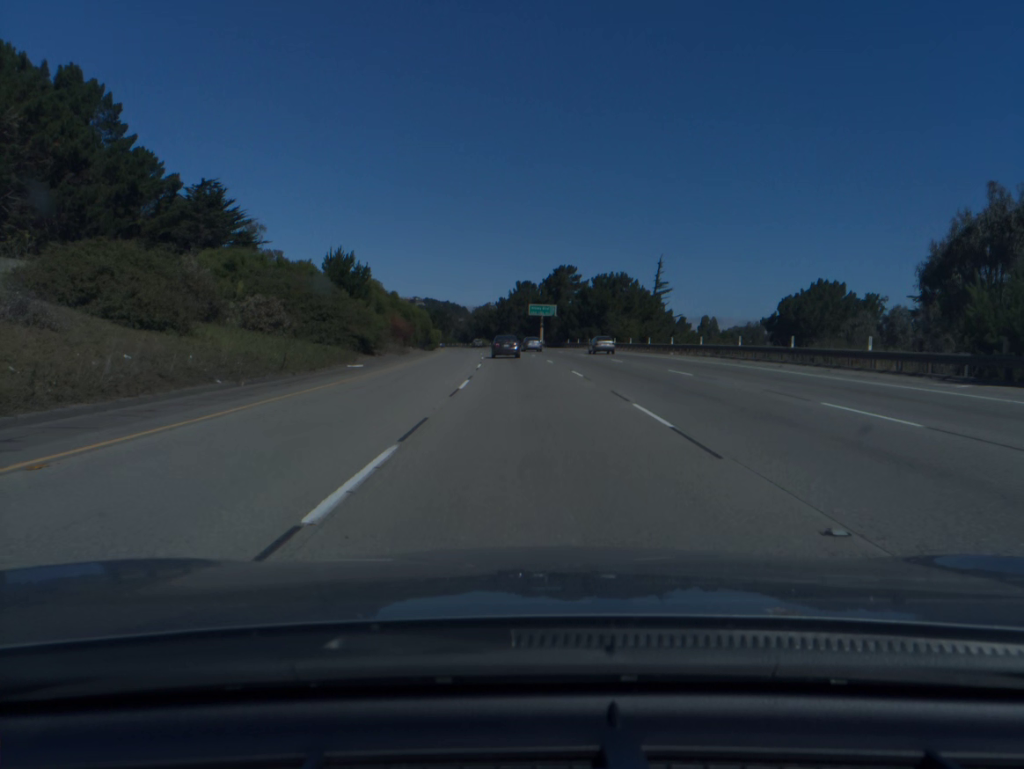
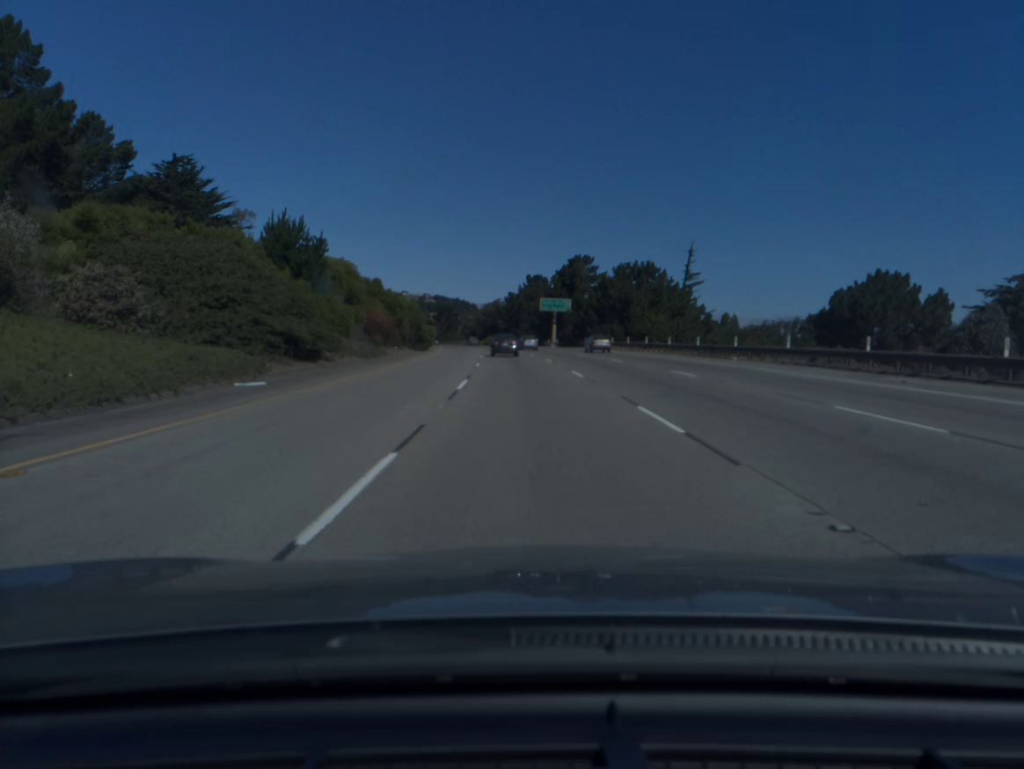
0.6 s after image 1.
(-0.1, +15.2) m; -1°
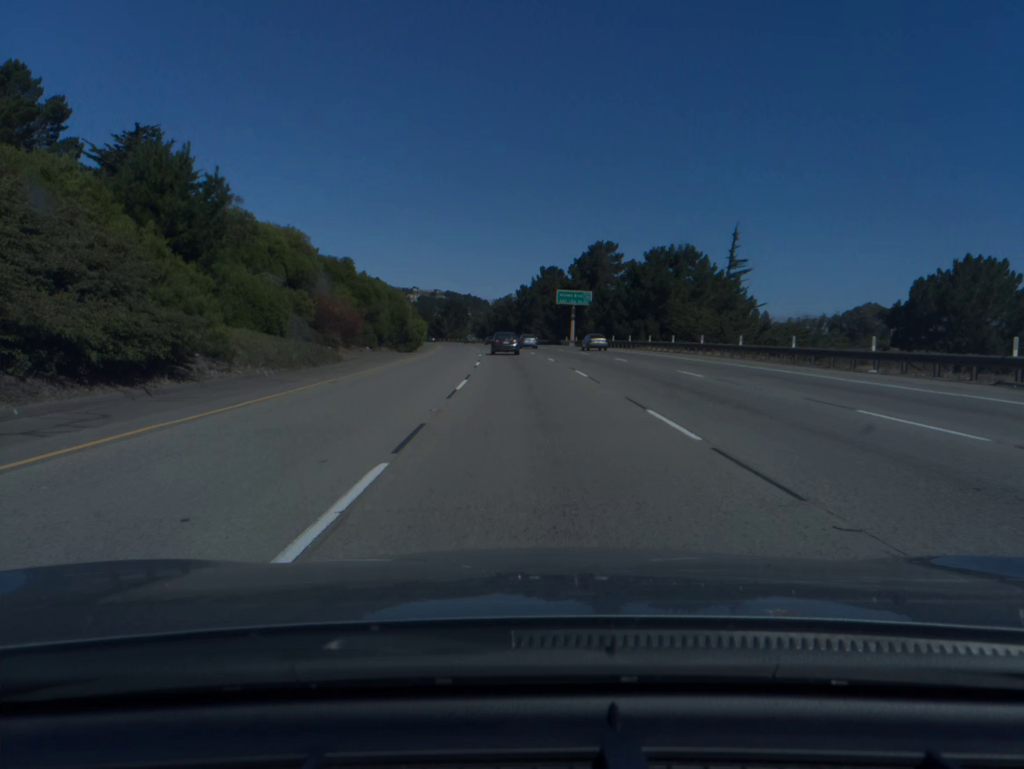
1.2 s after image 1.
(-0.1, +15.3) m; -1°
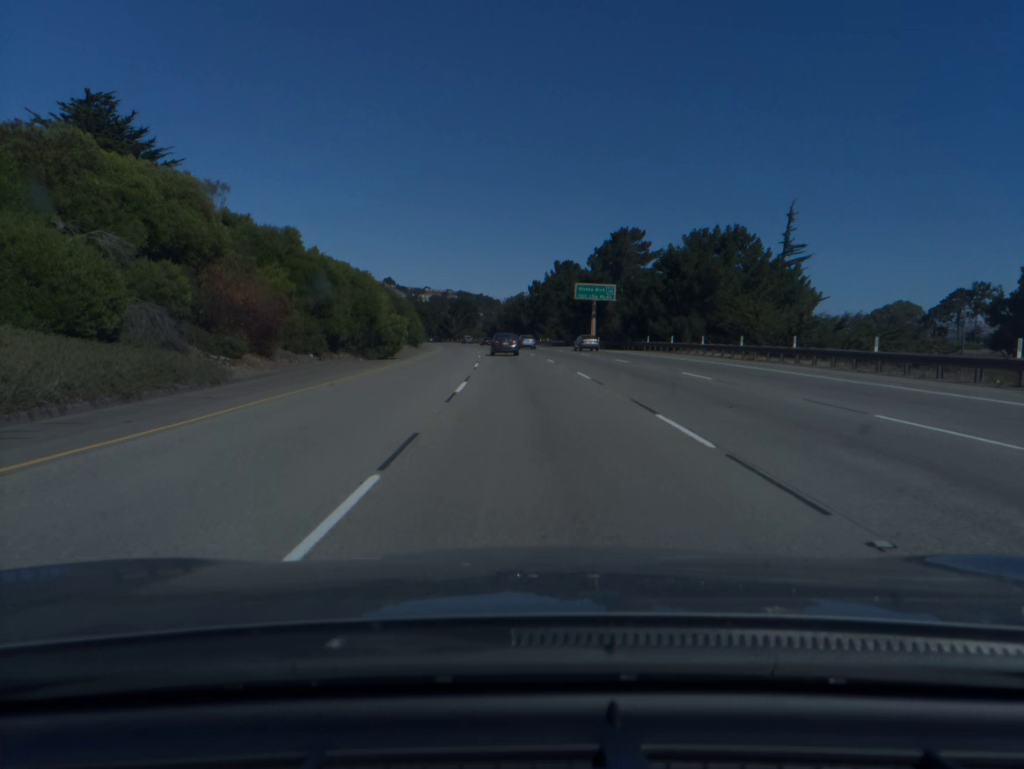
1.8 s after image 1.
(-0.1, +15.3) m; -1°
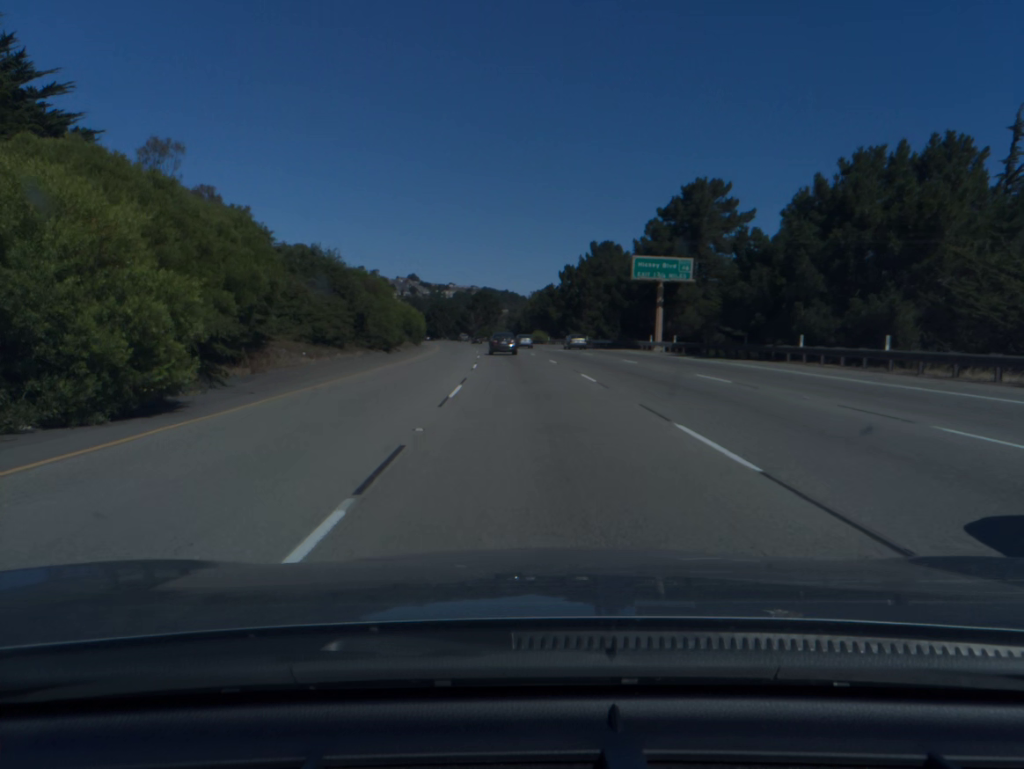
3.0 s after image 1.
(-0.5, +30.8) m; -2°
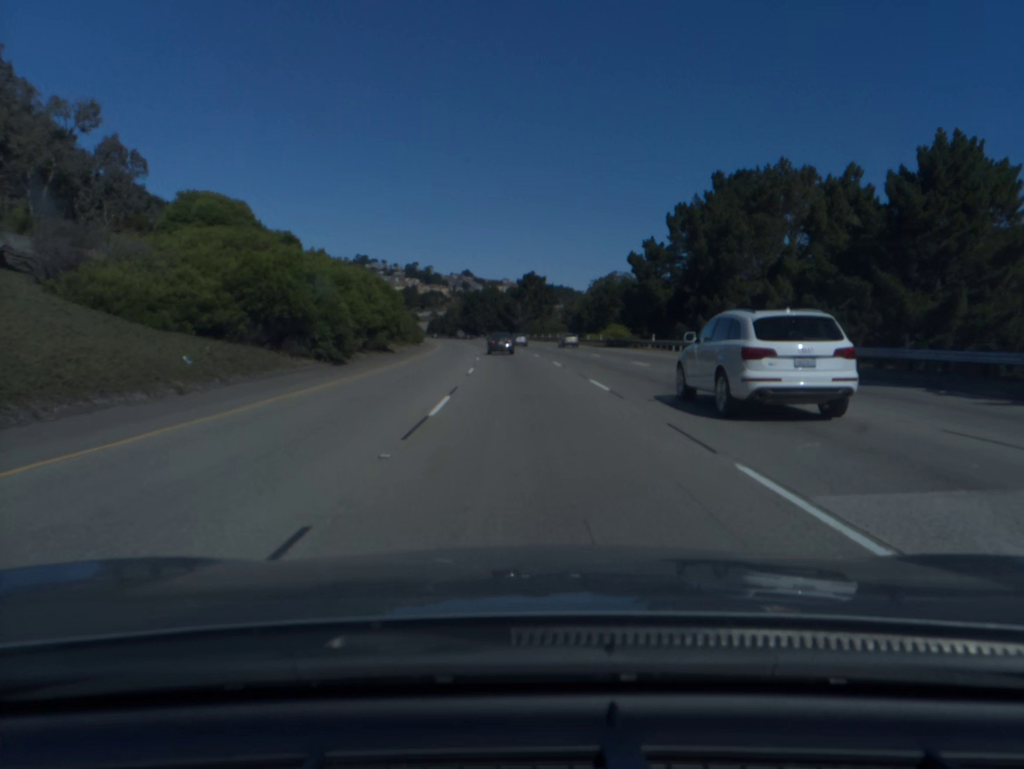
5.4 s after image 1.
(-2.1, +61.9) m; -4°
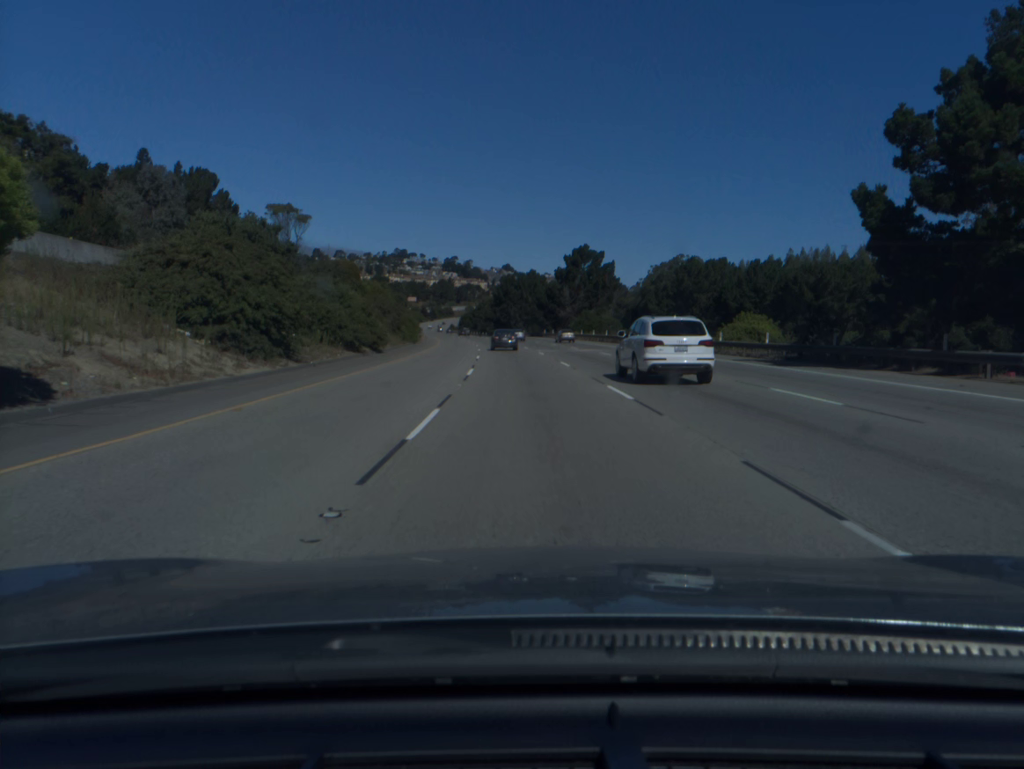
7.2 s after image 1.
(-1.3, +46.7) m; -3°
